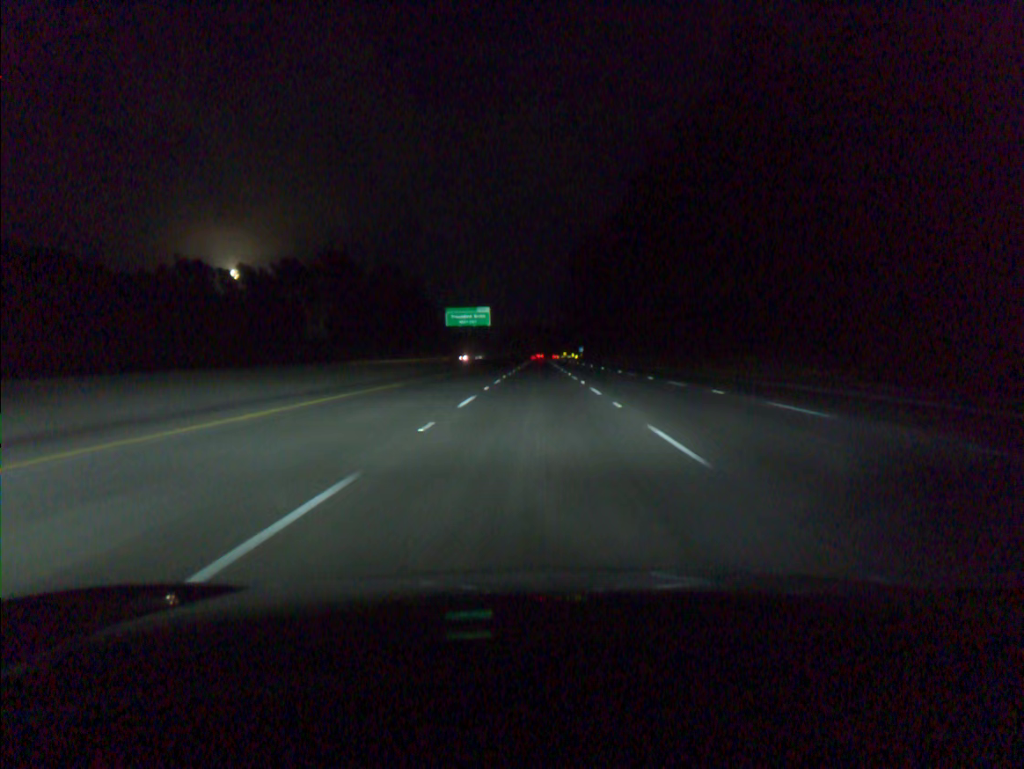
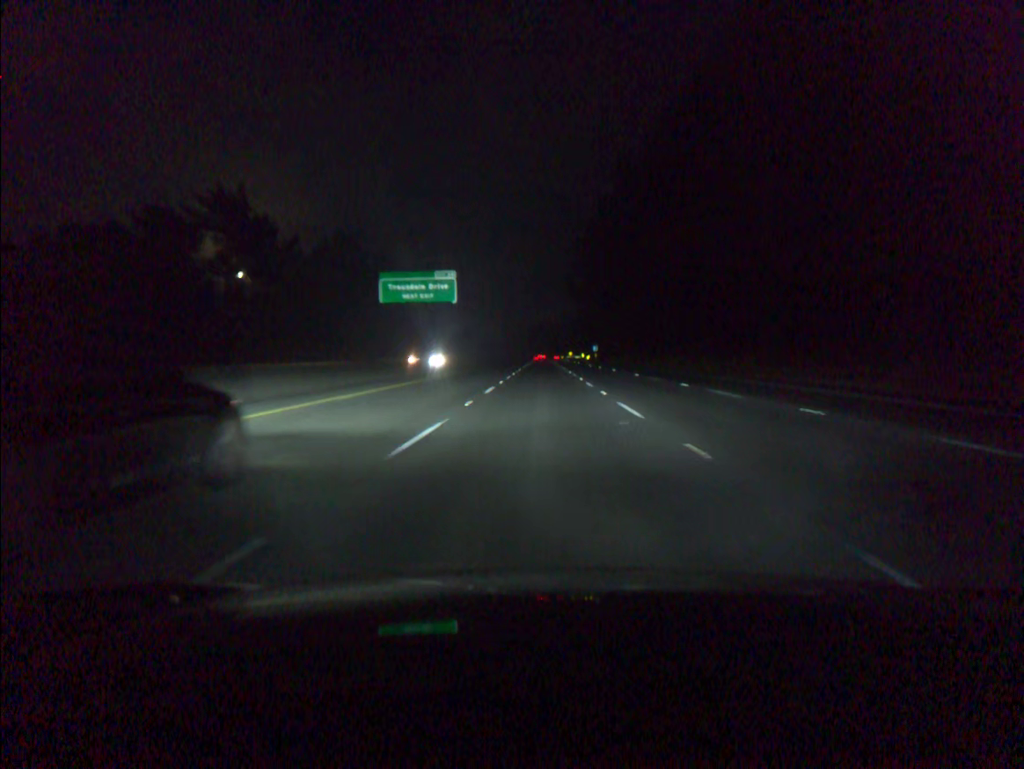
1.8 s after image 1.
(-0.1, +51.9) m; 0°
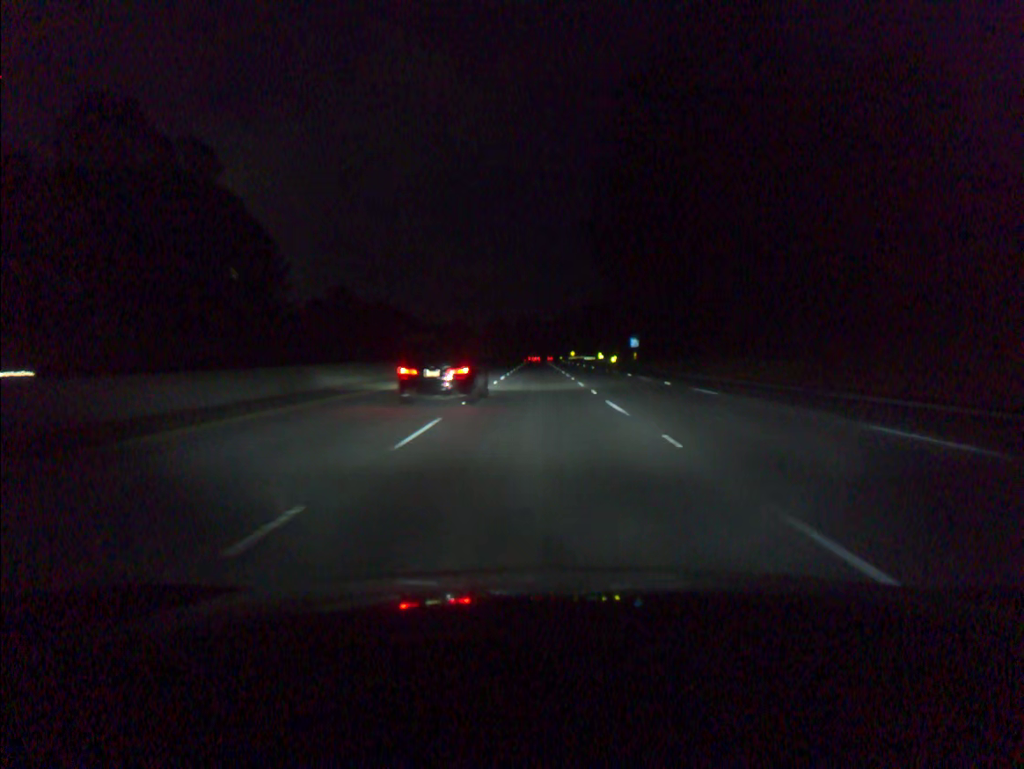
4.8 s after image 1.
(+0.4, +86.6) m; 0°
